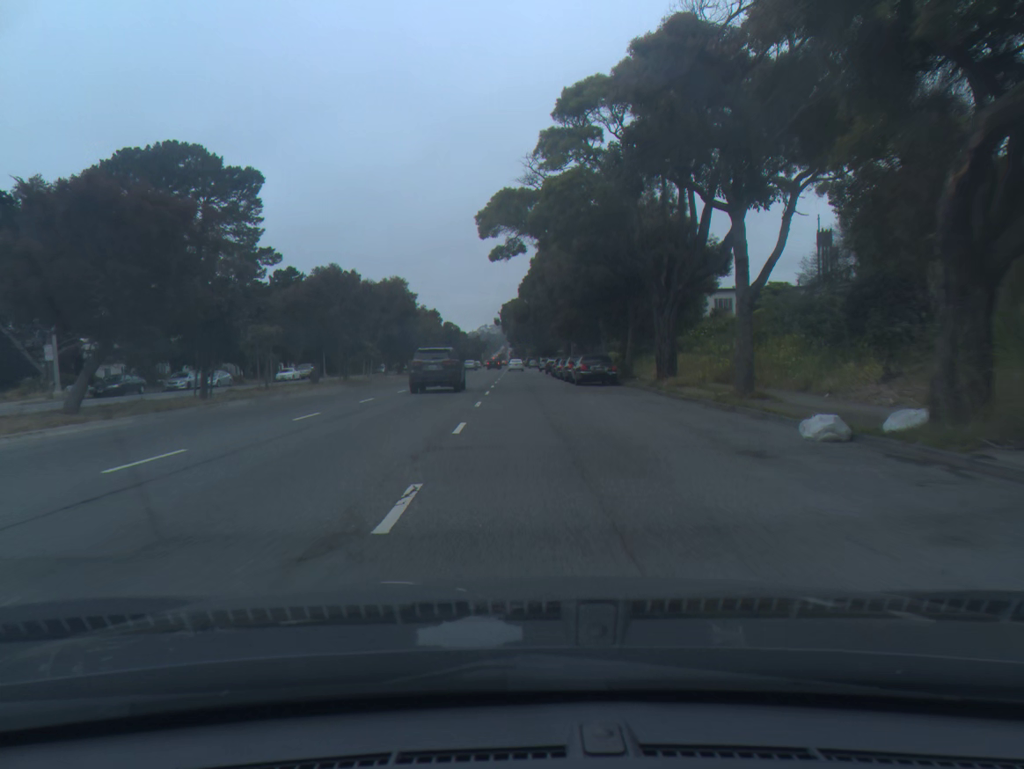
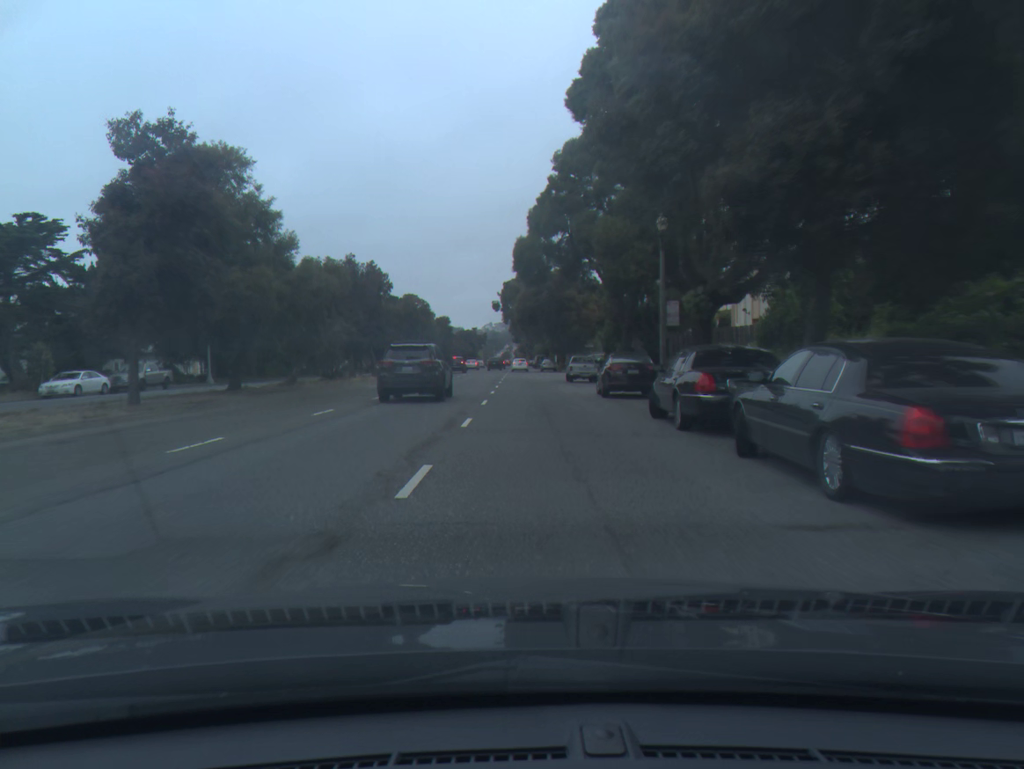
(-0.3, +42.9) m; 0°
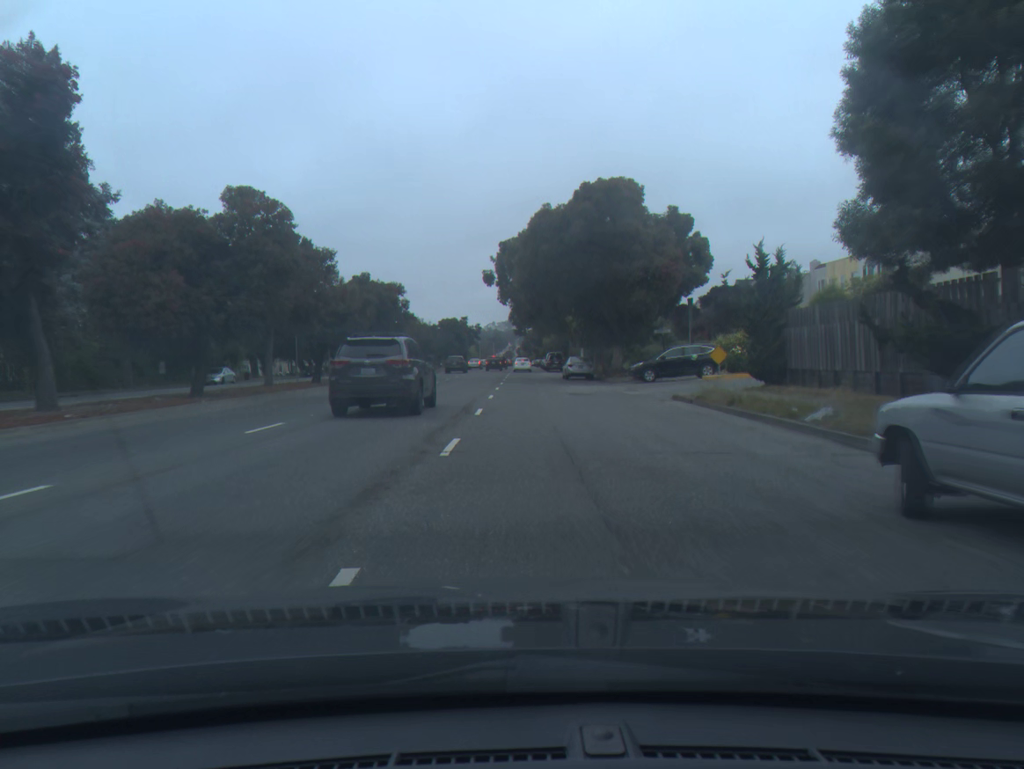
(-0.2, +41.2) m; 0°
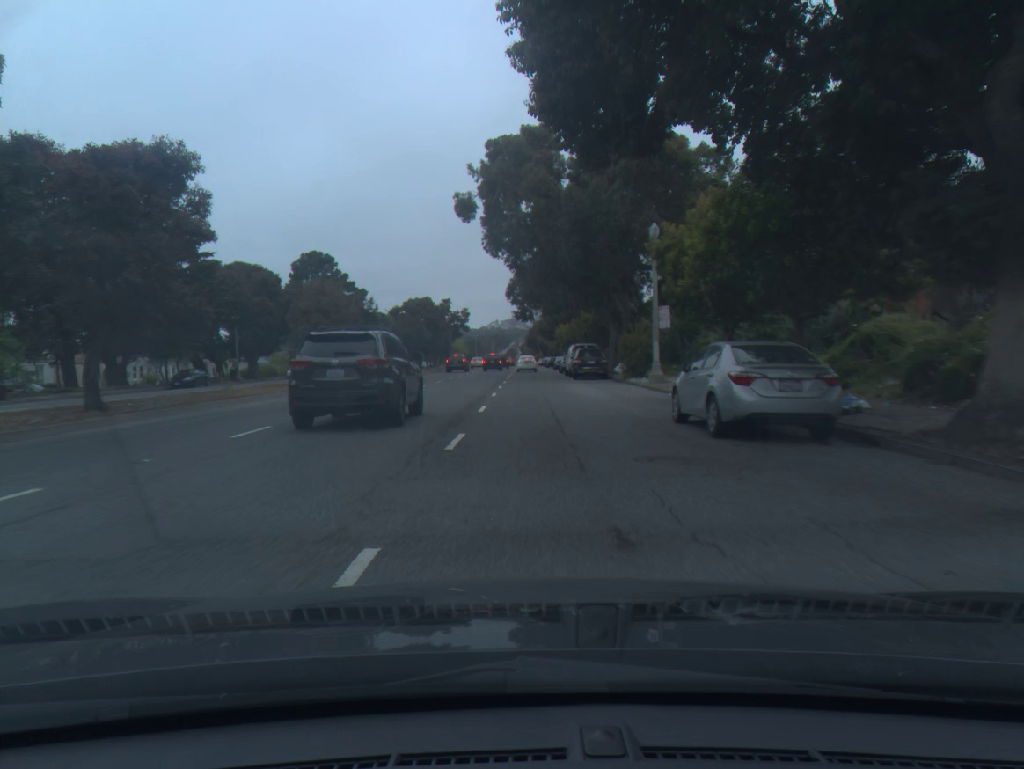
(+0.1, +36.7) m; 0°
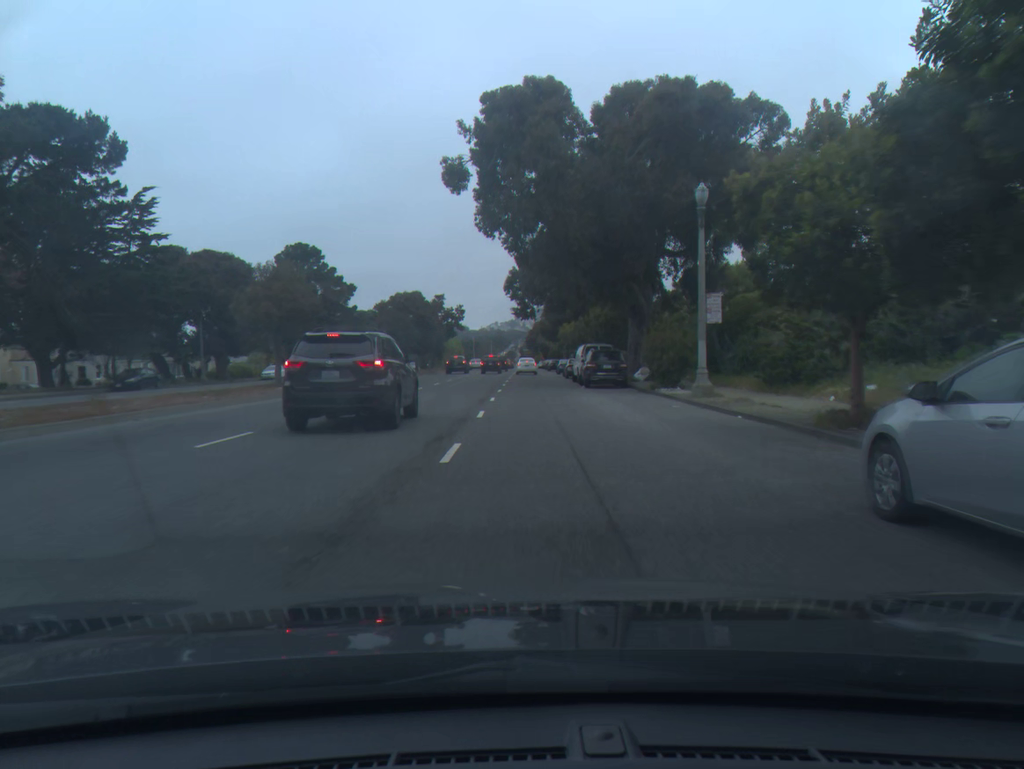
(0.0, +8.3) m; 0°
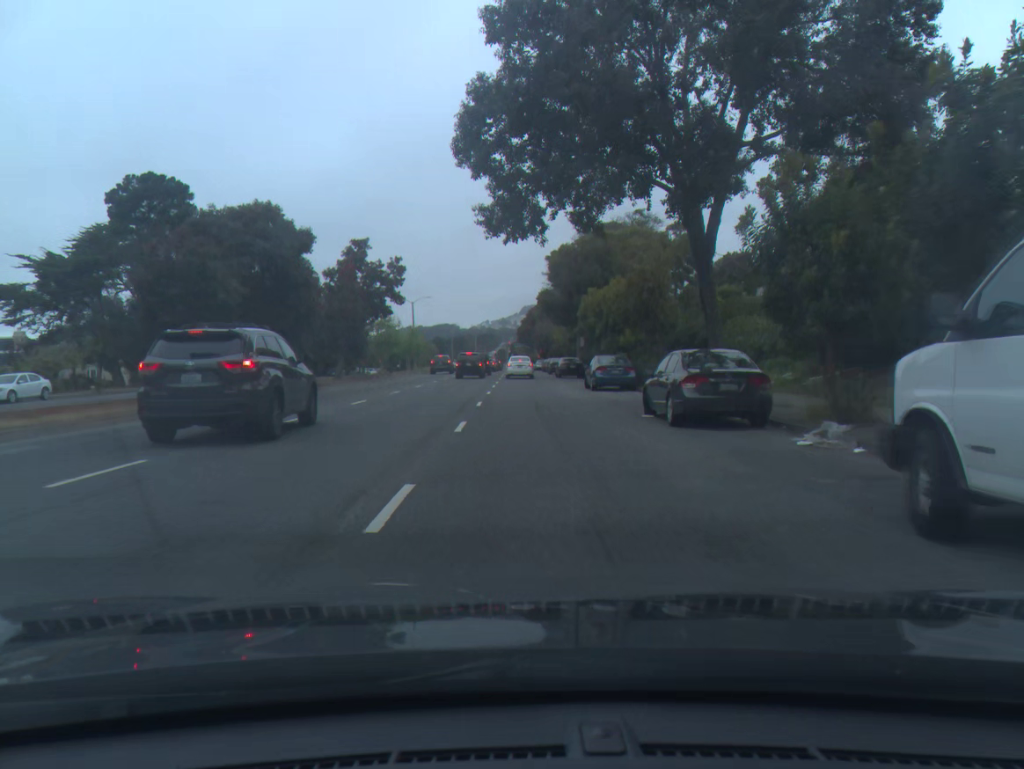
(+0.3, +40.0) m; +1°
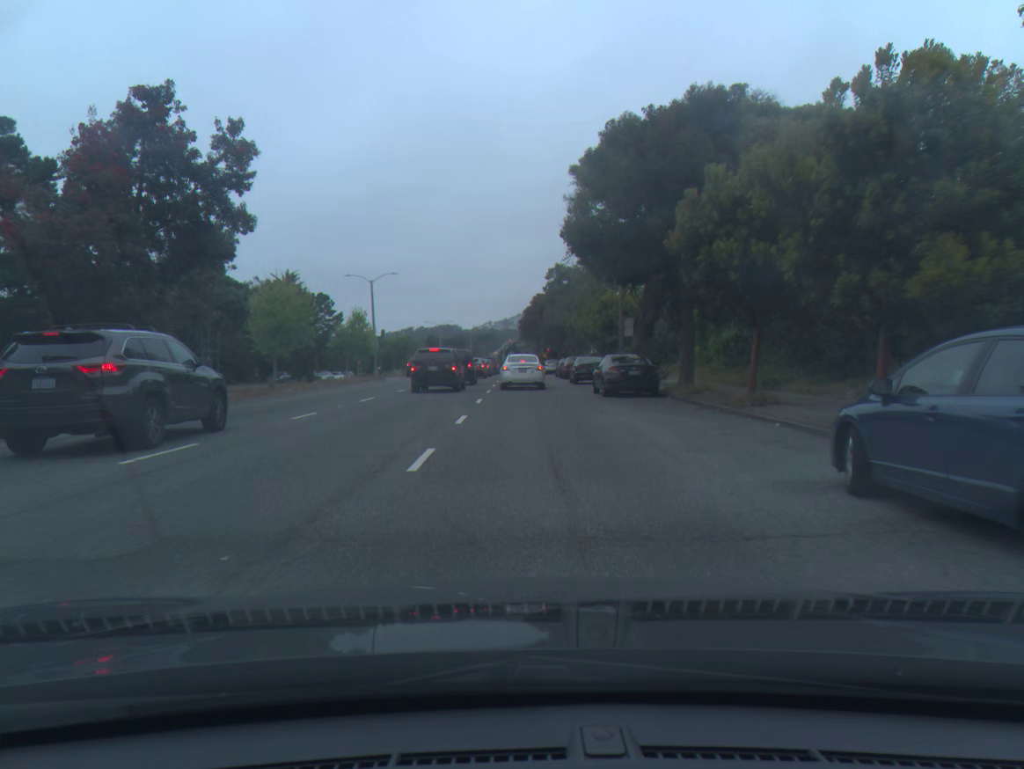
(0.0, +27.3) m; 0°
